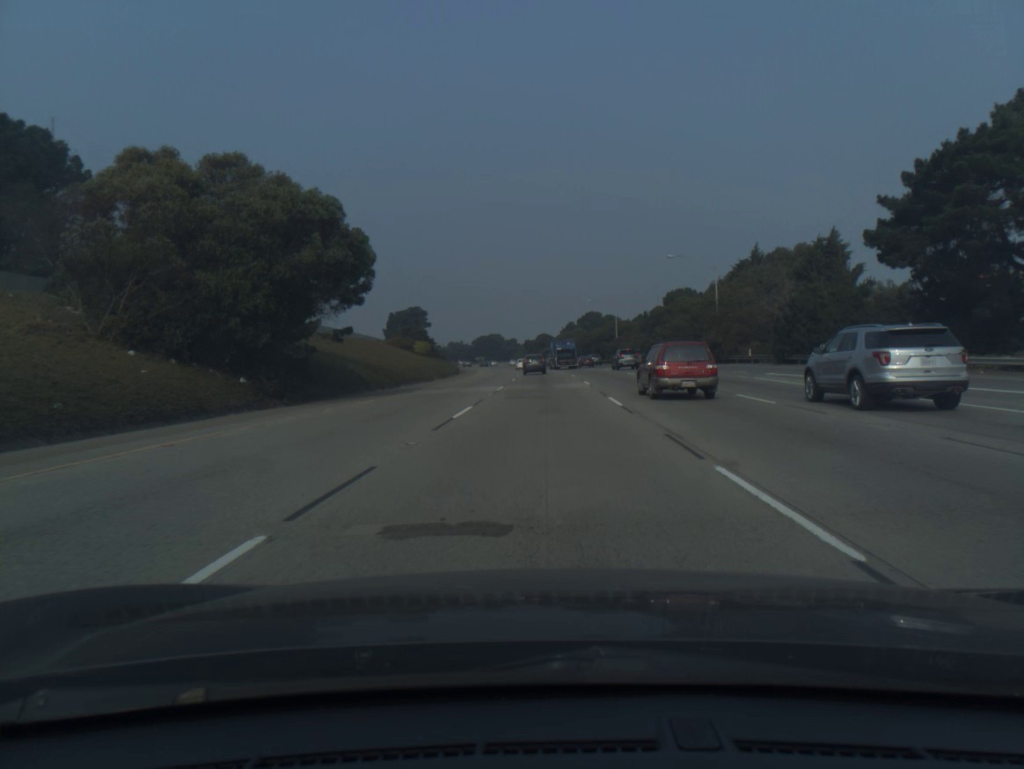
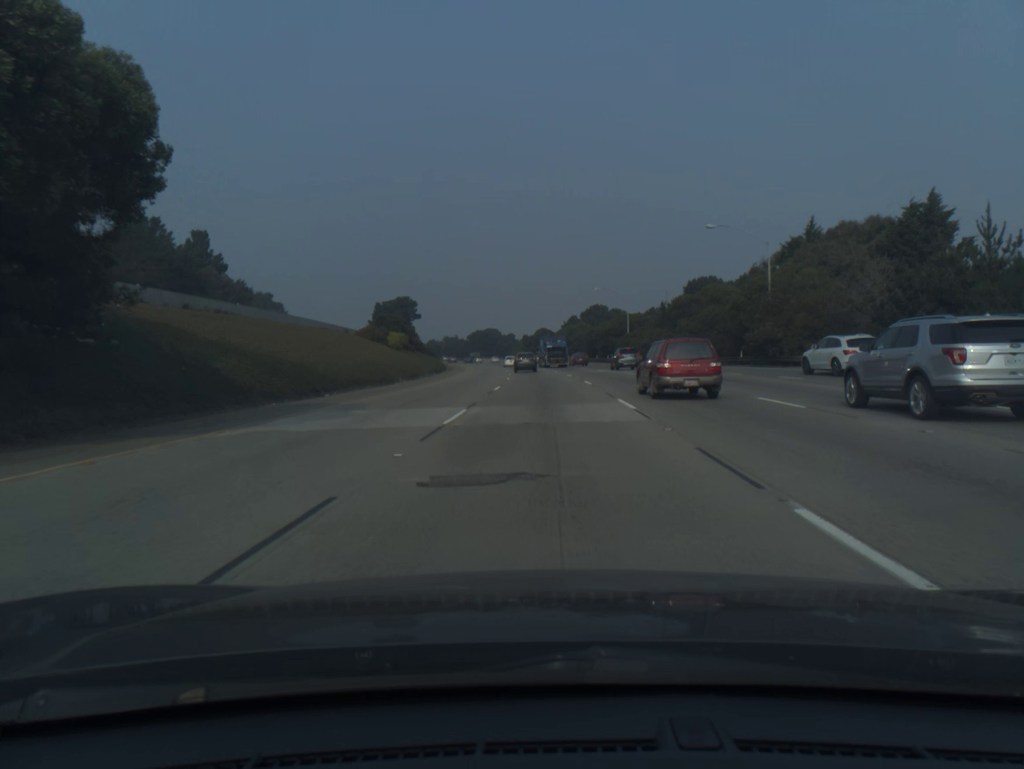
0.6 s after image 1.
(0.0, +16.7) m; 0°
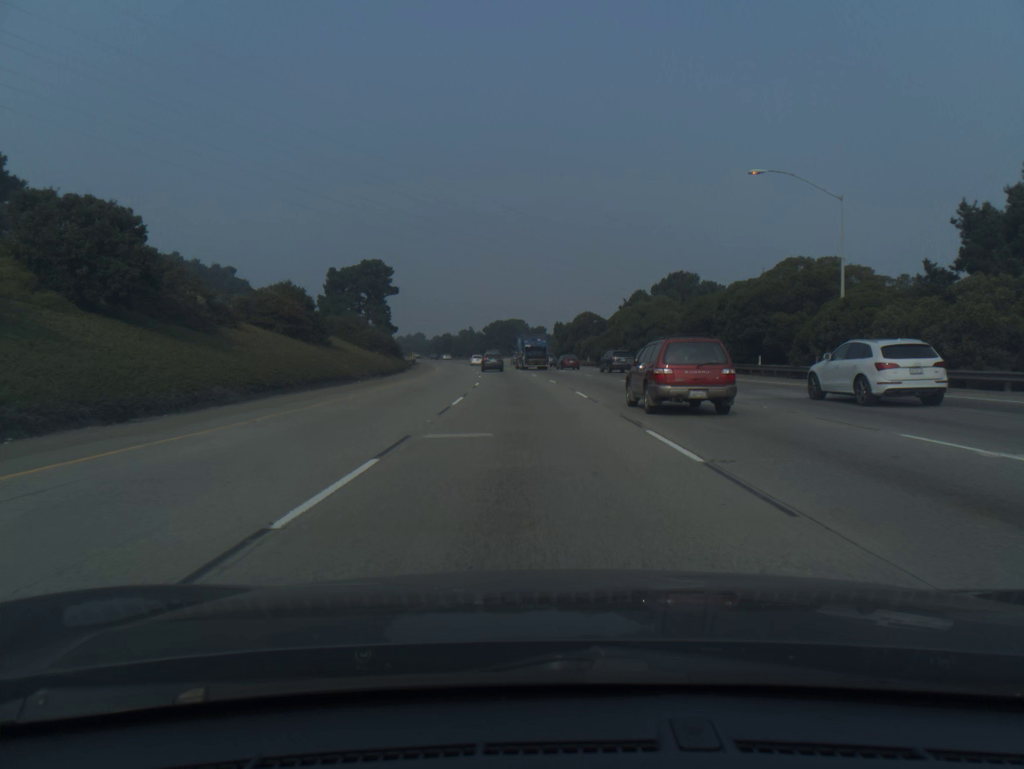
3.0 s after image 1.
(-0.8, +66.9) m; -2°
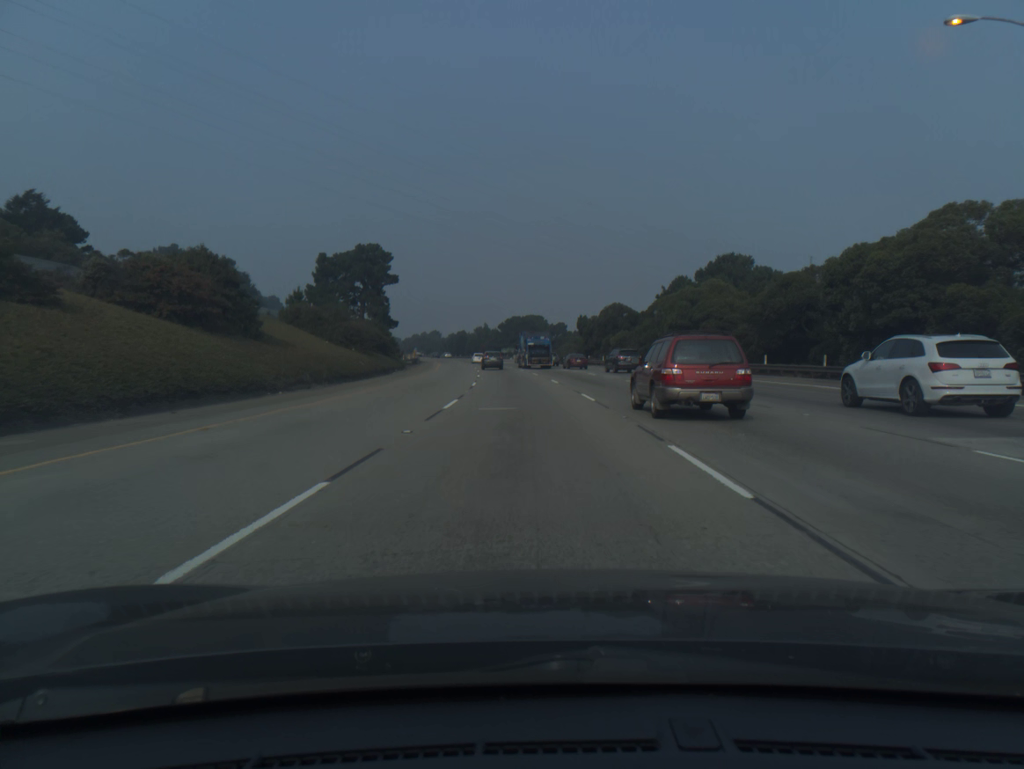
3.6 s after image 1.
(-0.2, +16.8) m; -1°
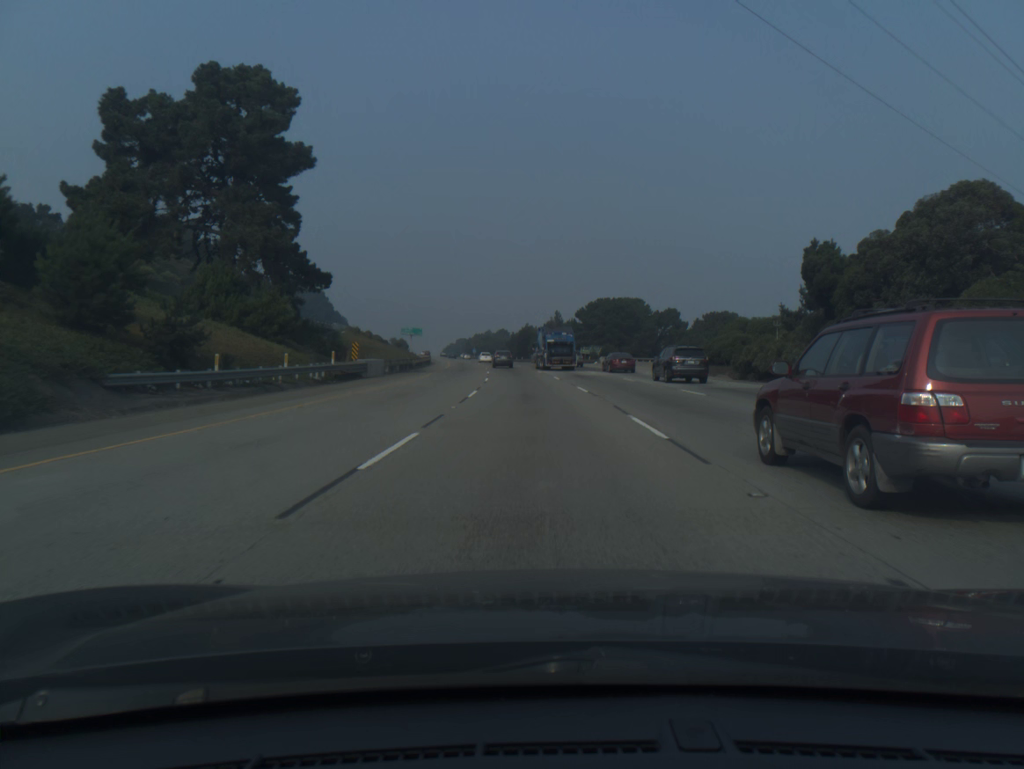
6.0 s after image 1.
(-3.5, +67.9) m; -6°
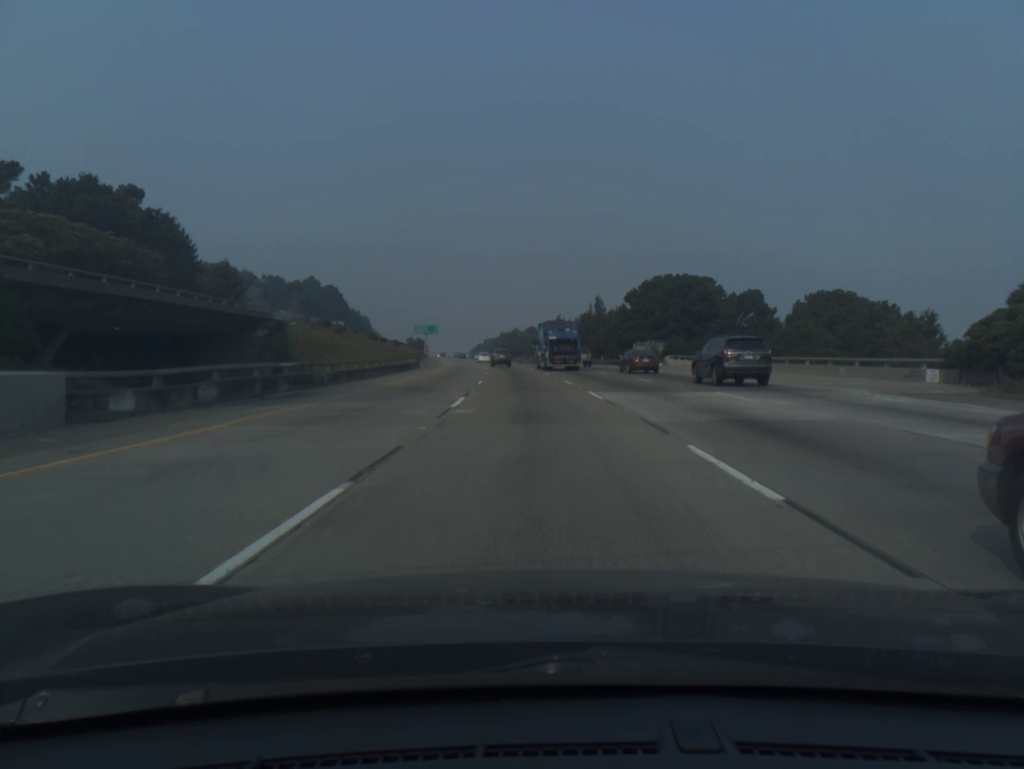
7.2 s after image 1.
(-0.7, +34.5) m; -2°
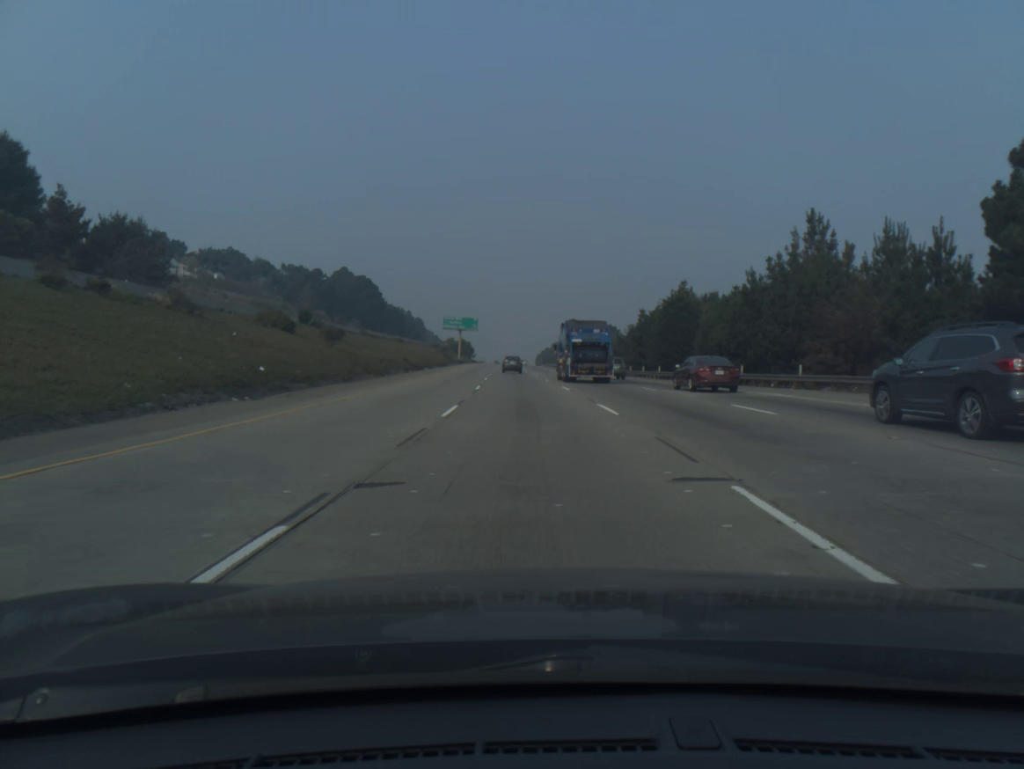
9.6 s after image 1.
(-3.0, +68.7) m; -5°
